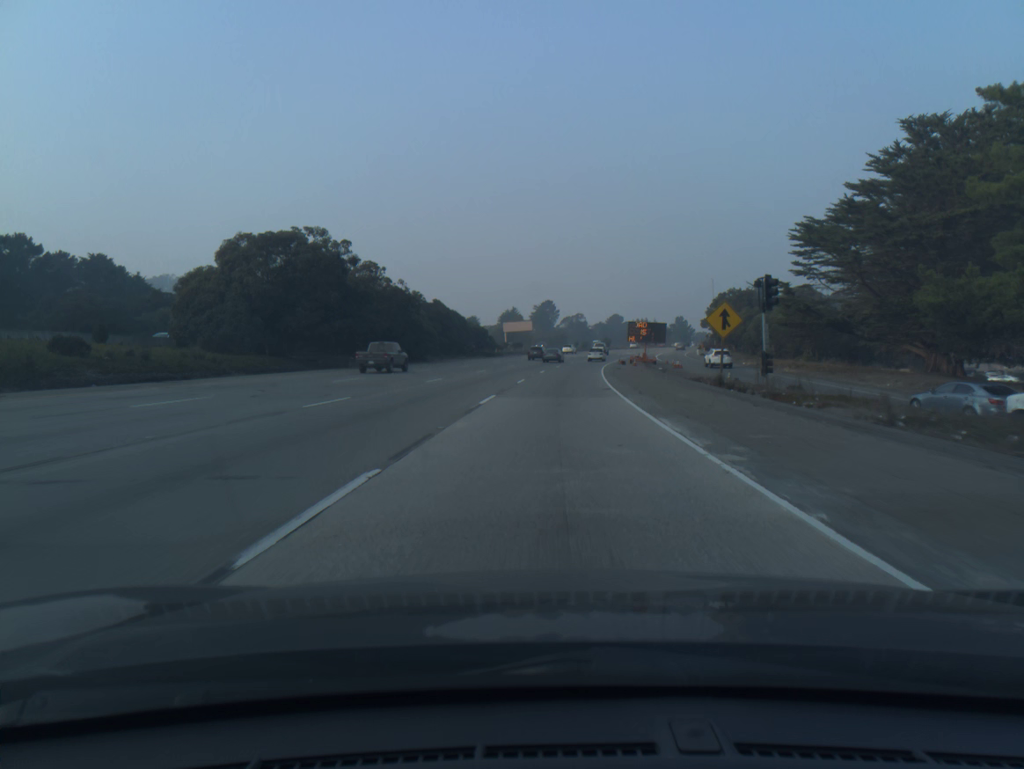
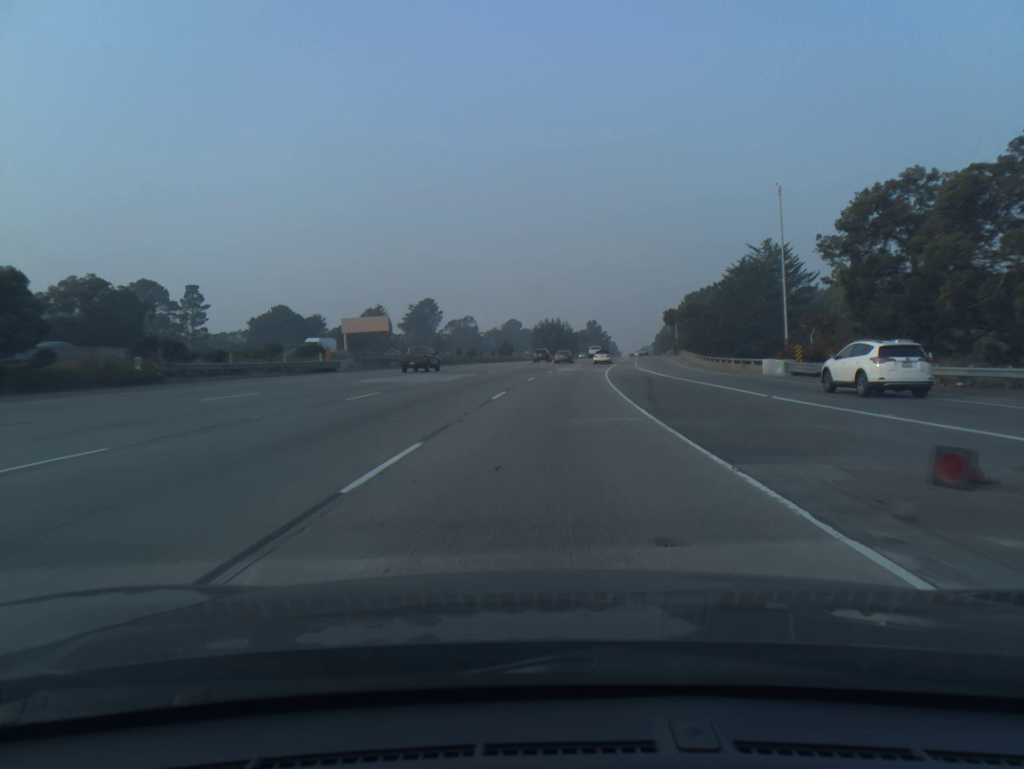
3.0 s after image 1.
(+5.6, +82.8) m; +8°
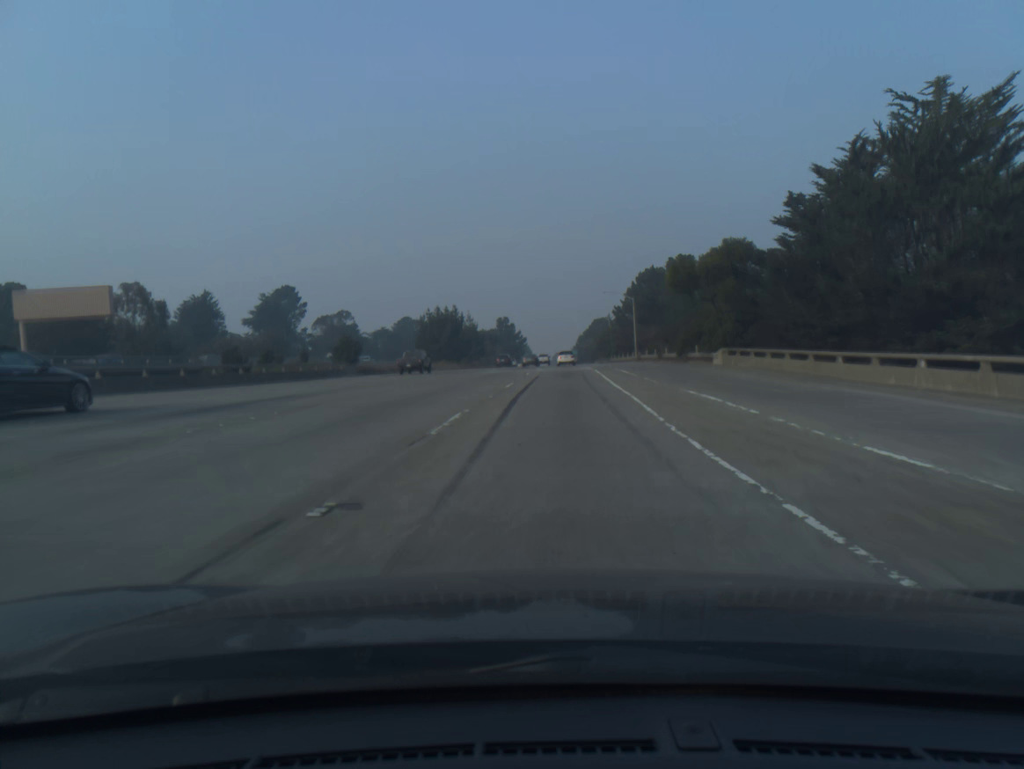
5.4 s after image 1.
(+3.8, +66.4) m; +6°
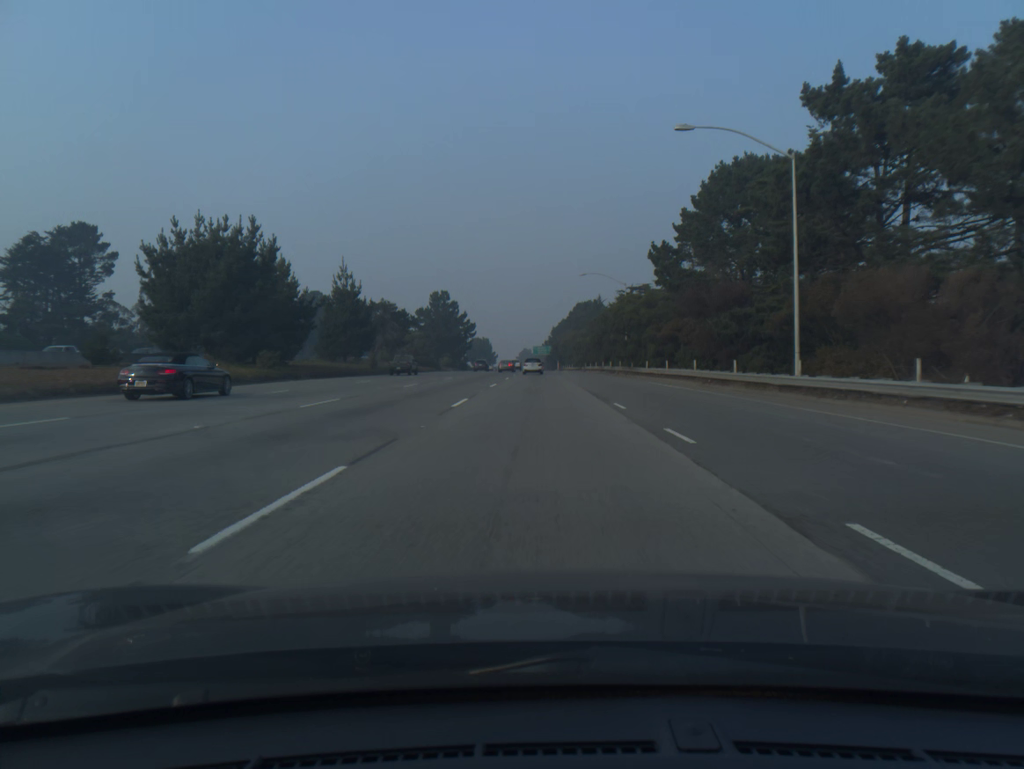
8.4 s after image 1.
(+3.2, +83.6) m; +3°
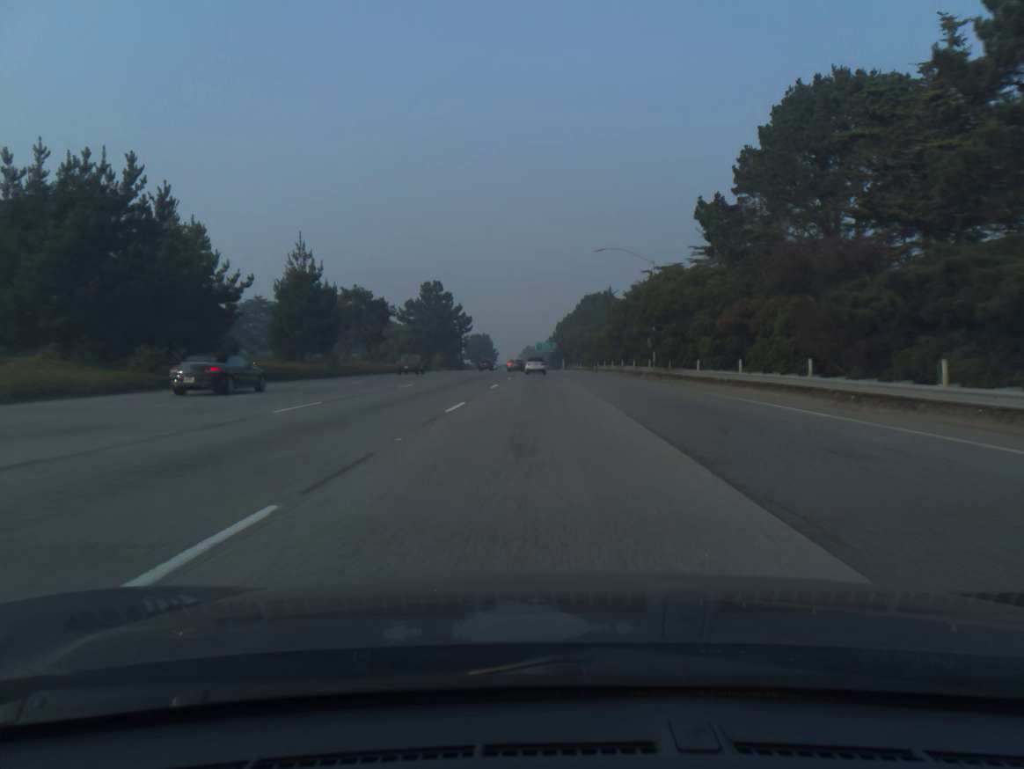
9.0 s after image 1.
(0.0, +16.6) m; 0°
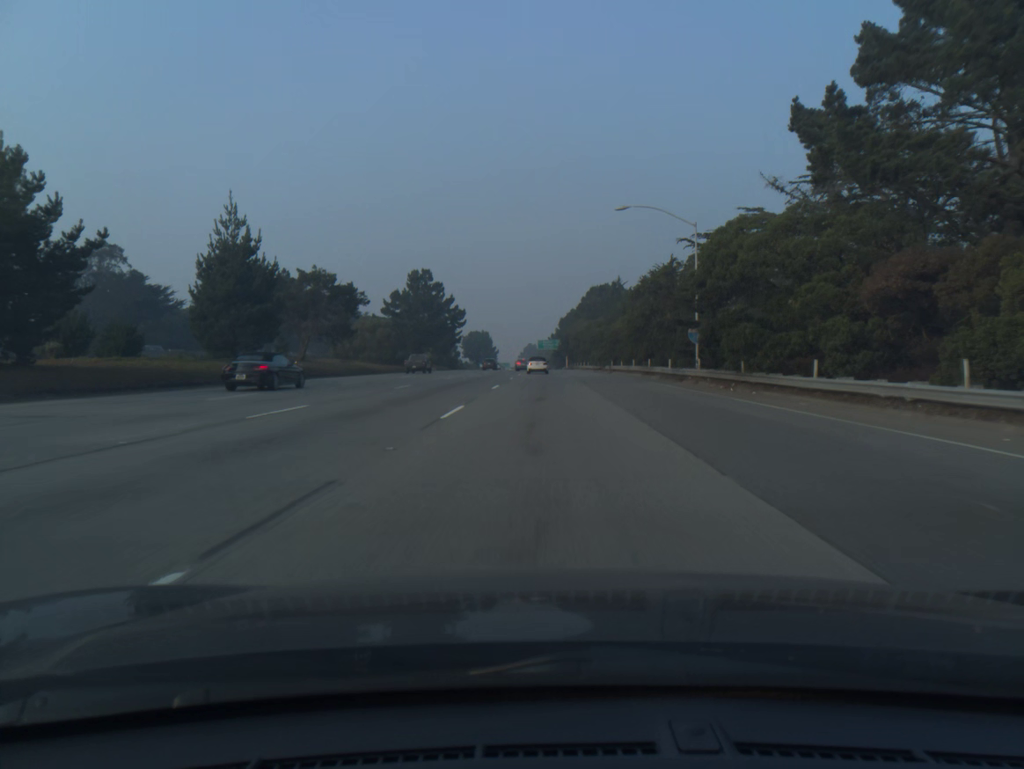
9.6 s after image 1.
(0.0, +16.5) m; 0°
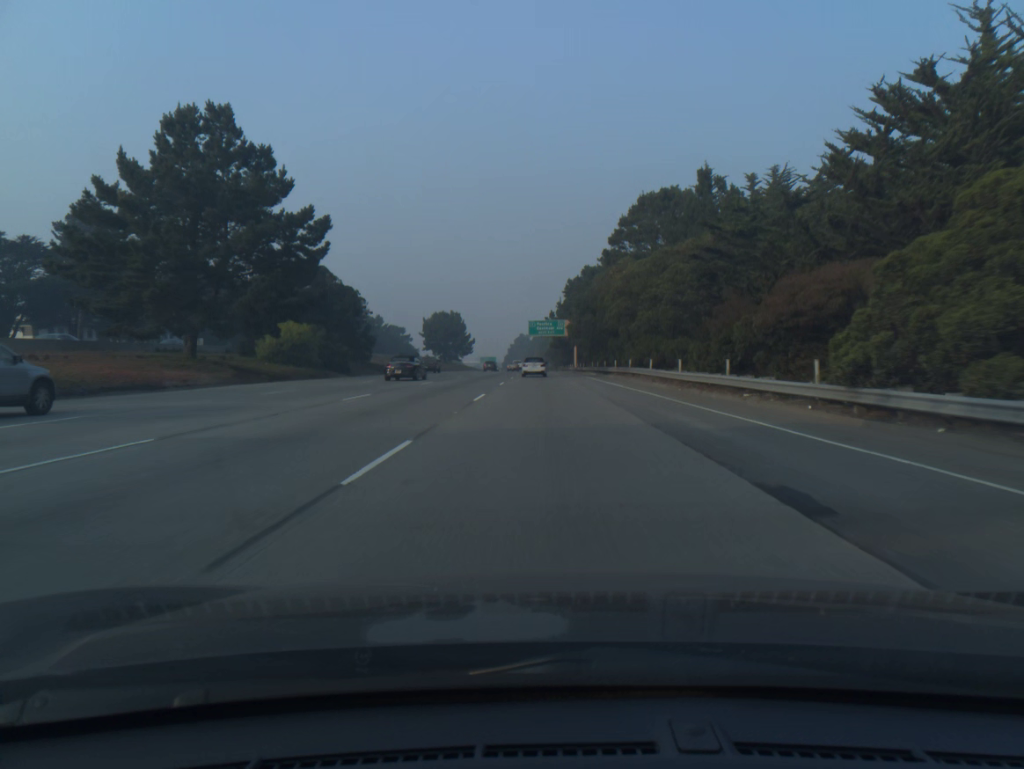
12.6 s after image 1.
(+0.3, +80.9) m; 0°
